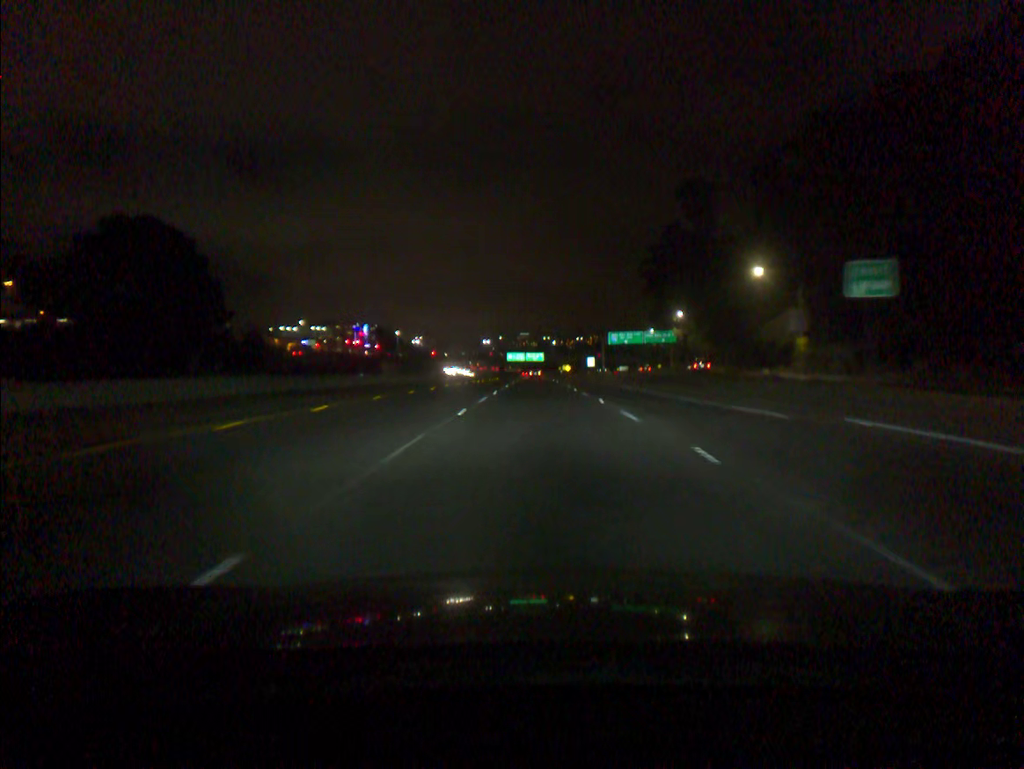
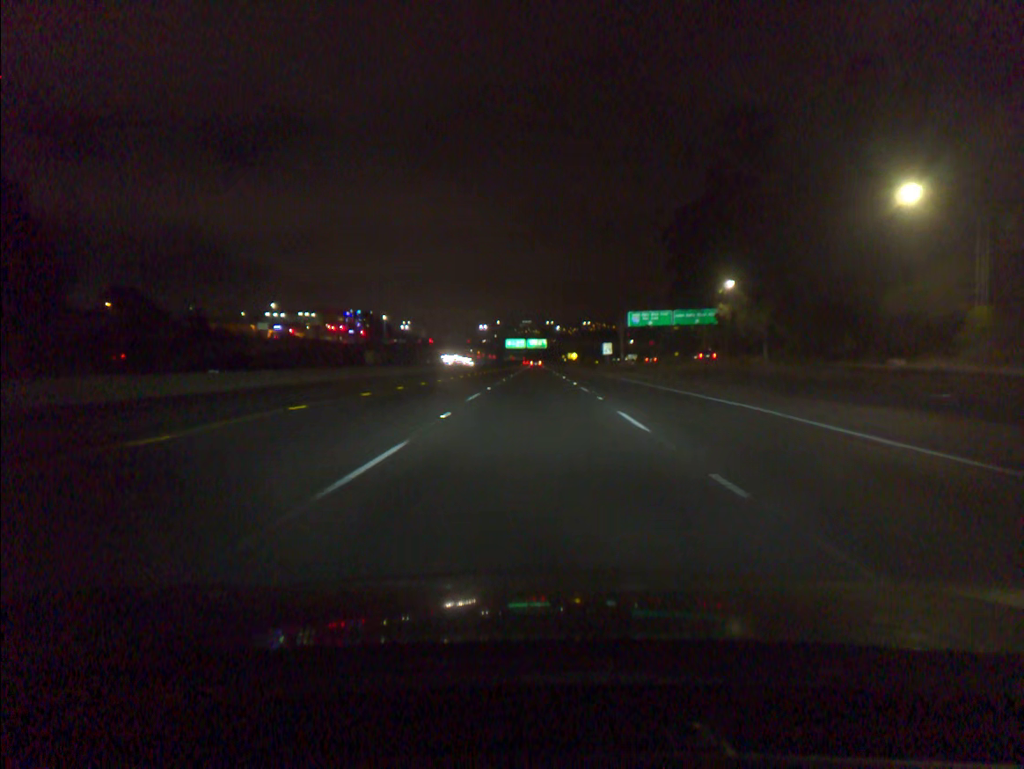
(0.0, +31.5) m; 0°
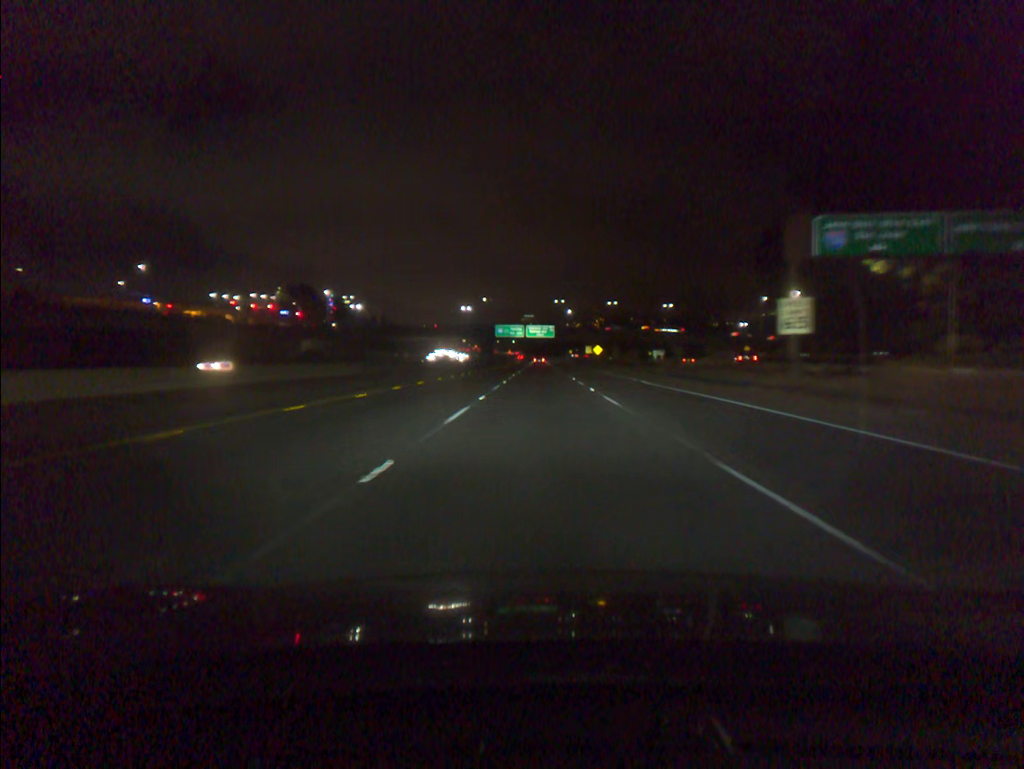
(-0.7, +82.0) m; 0°
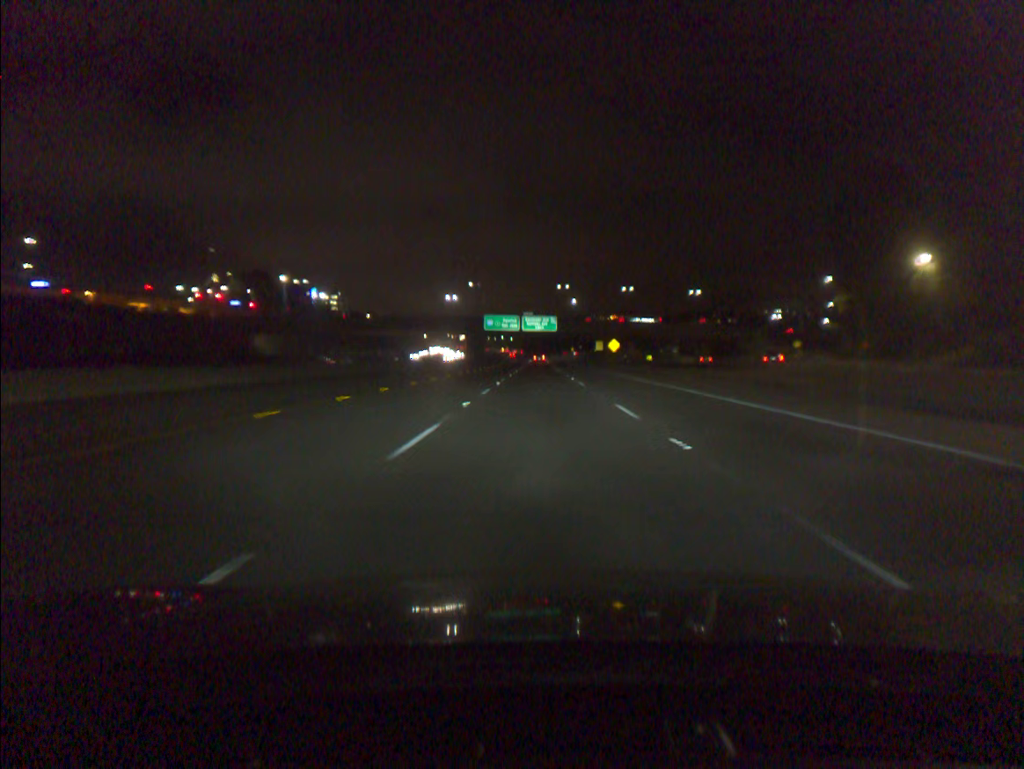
(+0.1, +33.9) m; 0°
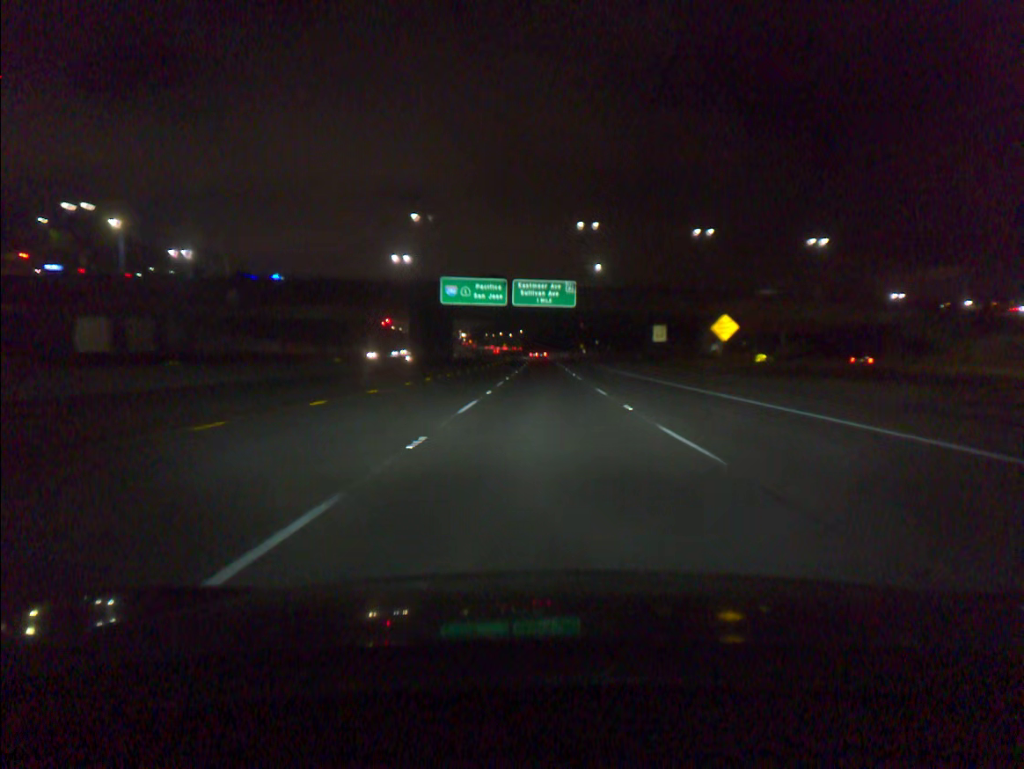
(-0.4, +68.4) m; 0°
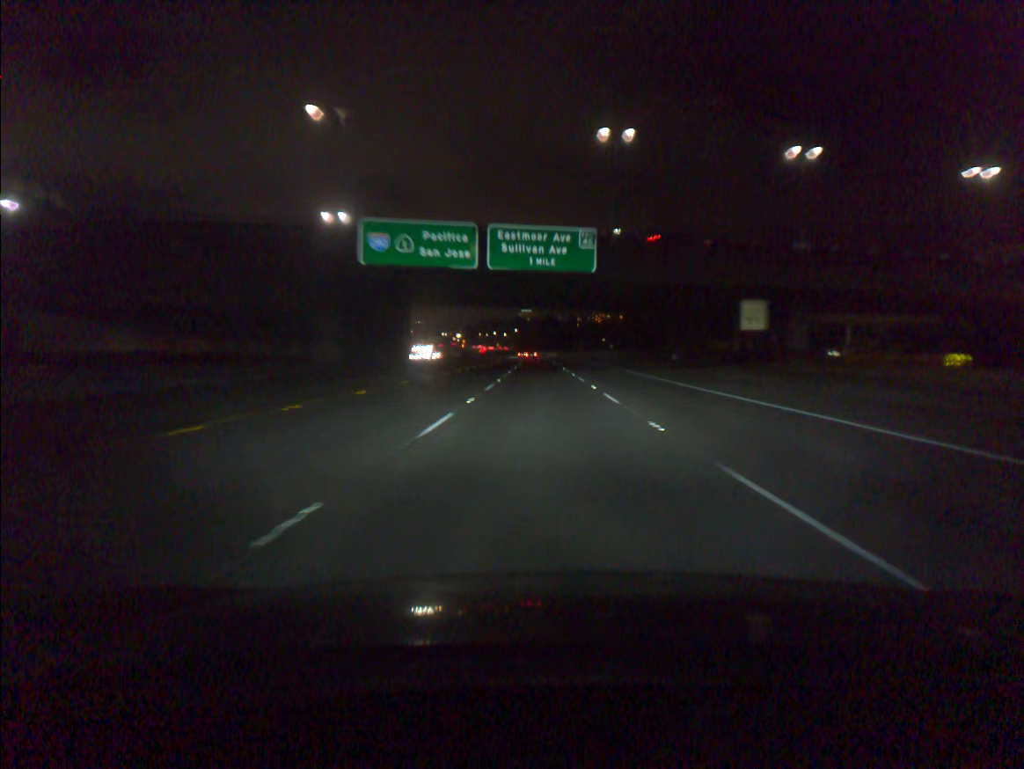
(+0.1, +34.0) m; 0°
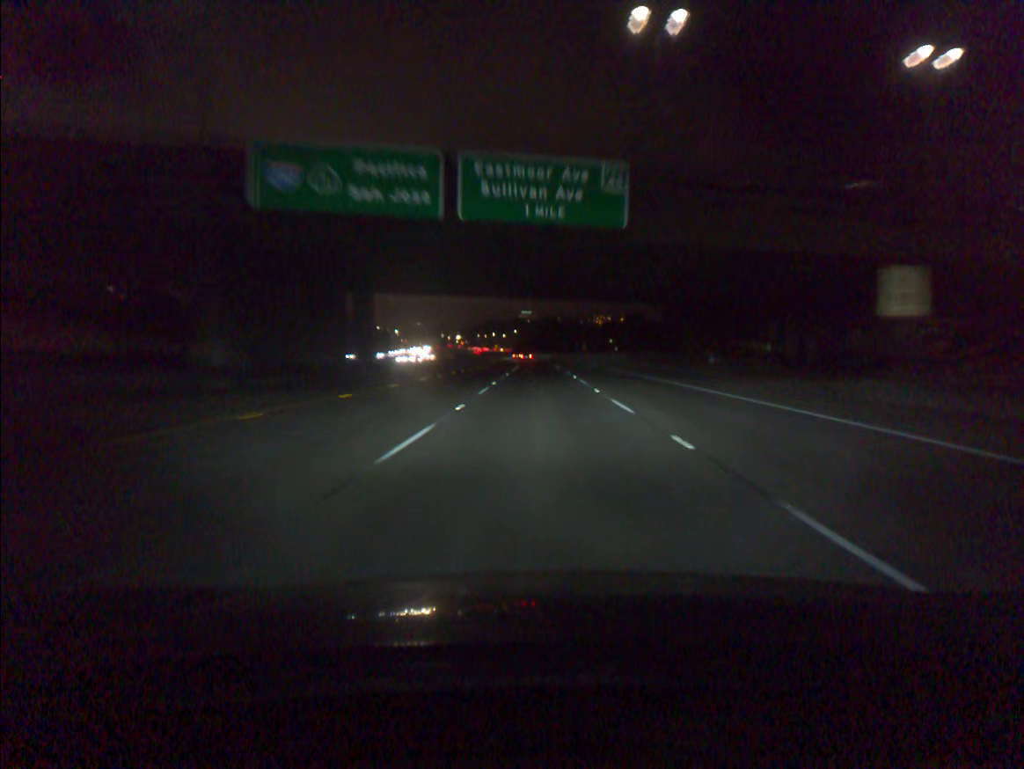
(0.0, +16.9) m; 0°
